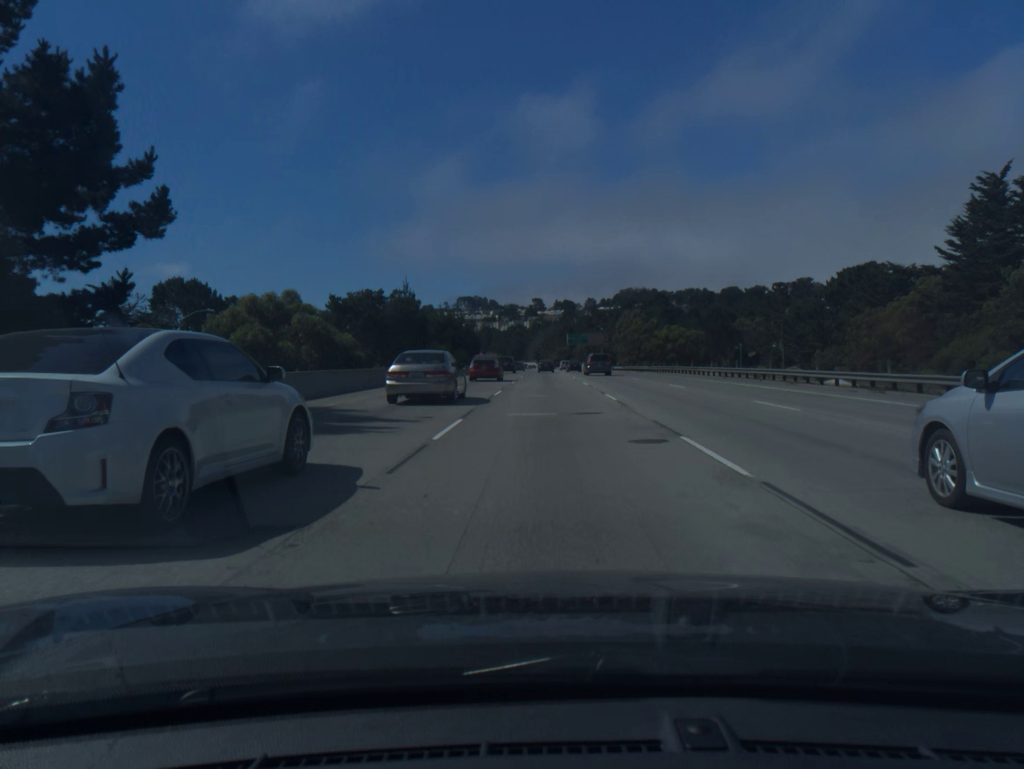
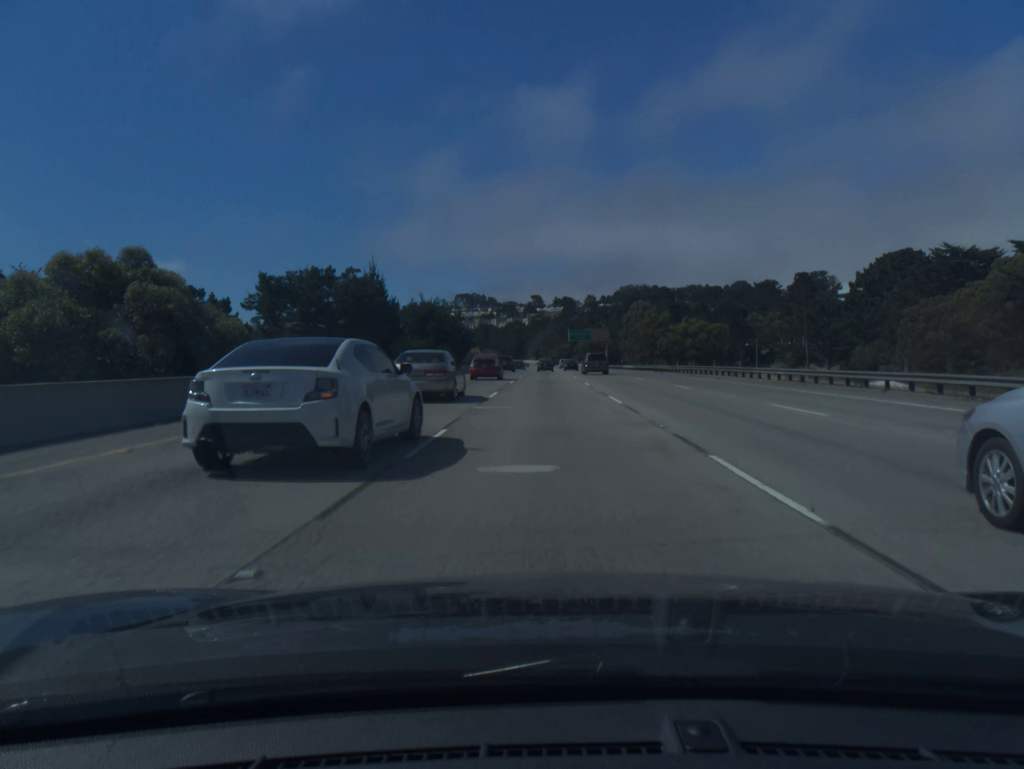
(0.0, +16.8) m; 0°
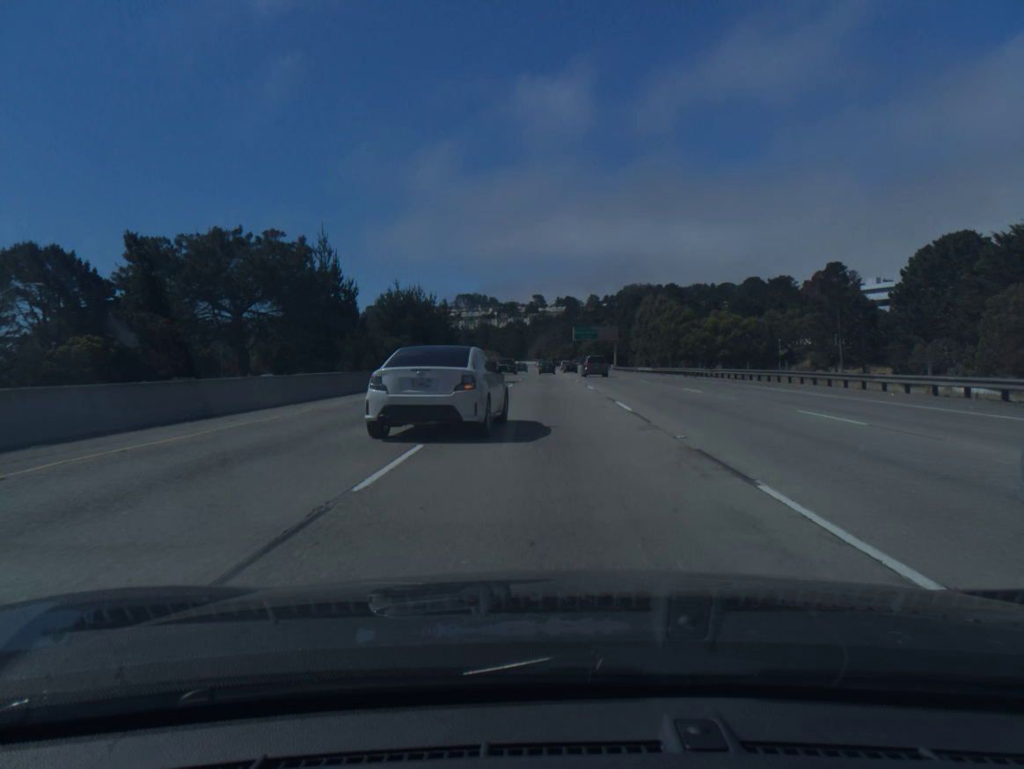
(0.0, +16.9) m; 0°
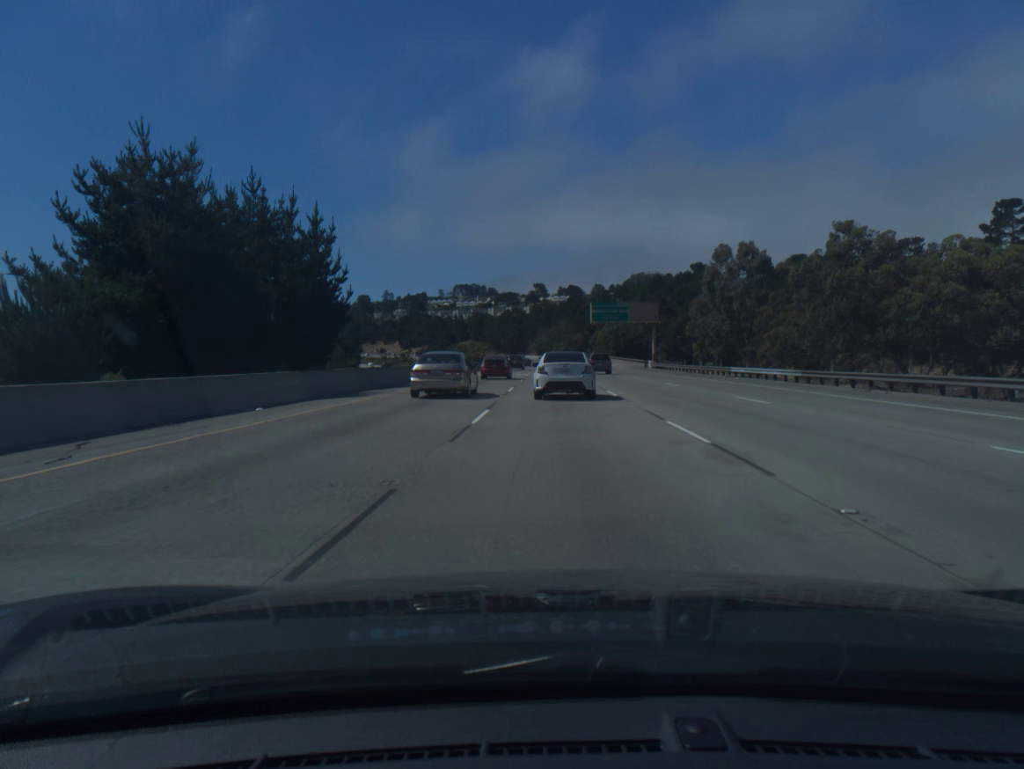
(-0.3, +51.1) m; 0°
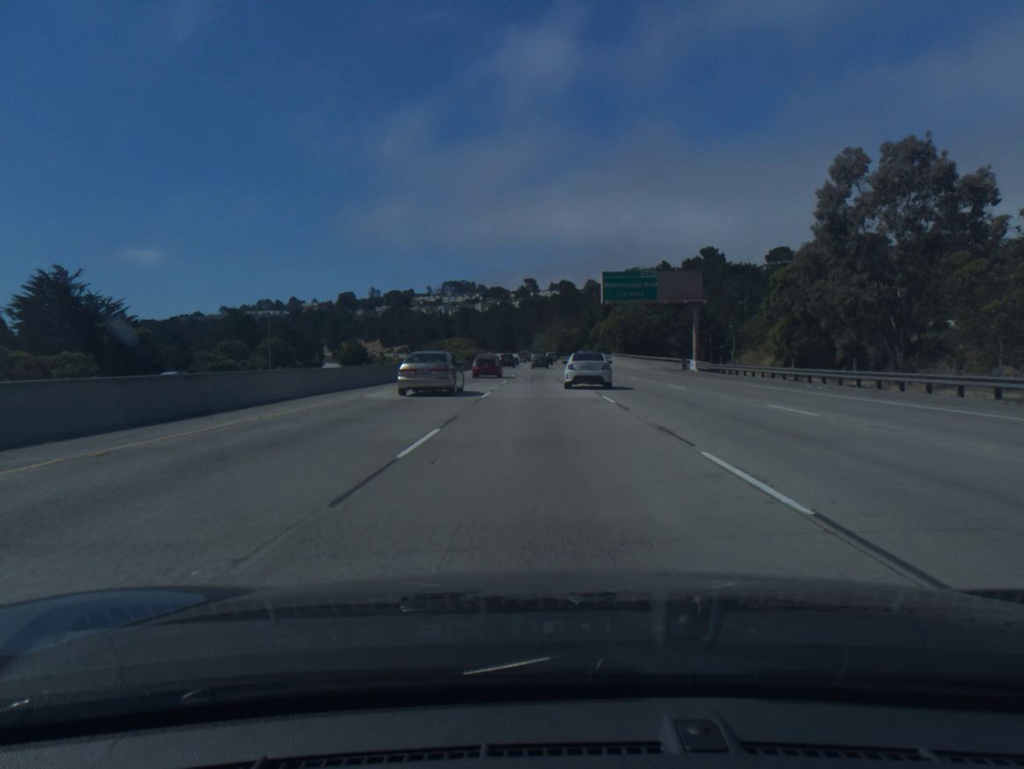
(+0.3, +34.6) m; +1°
